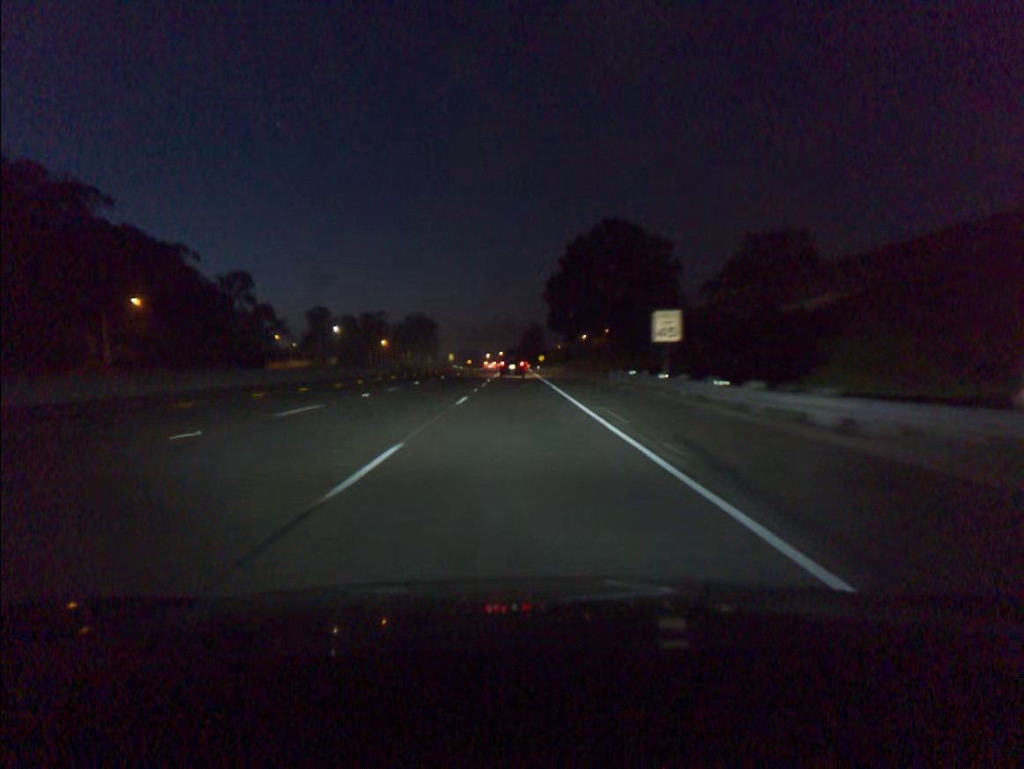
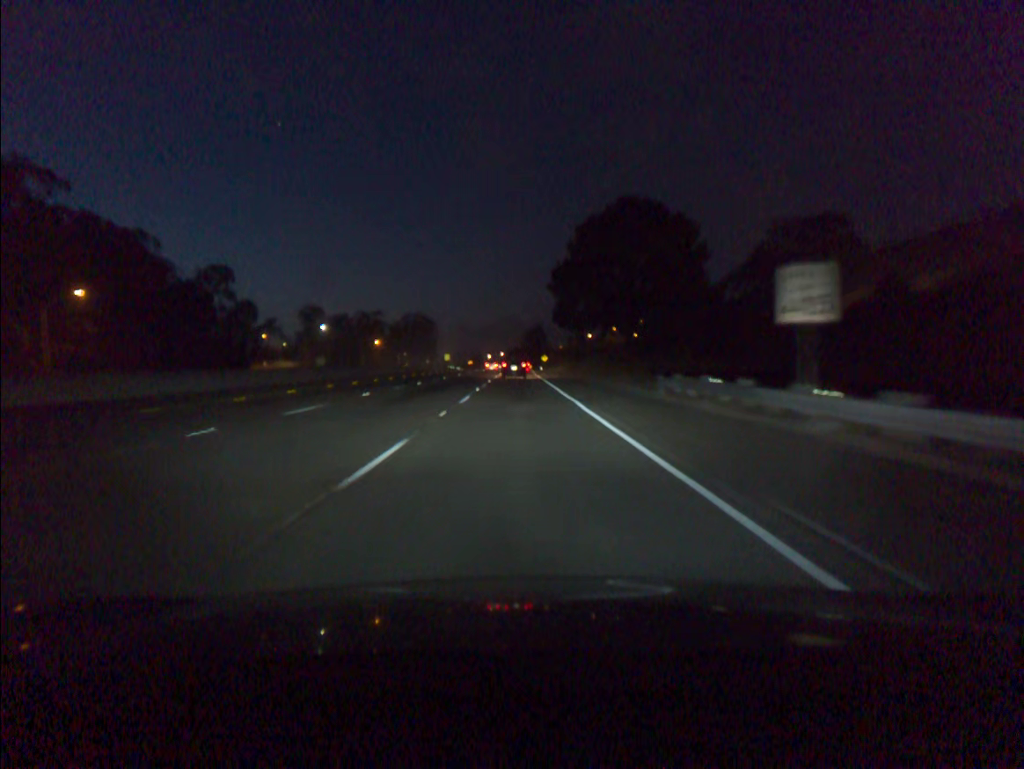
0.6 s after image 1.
(0.0, +14.4) m; 0°
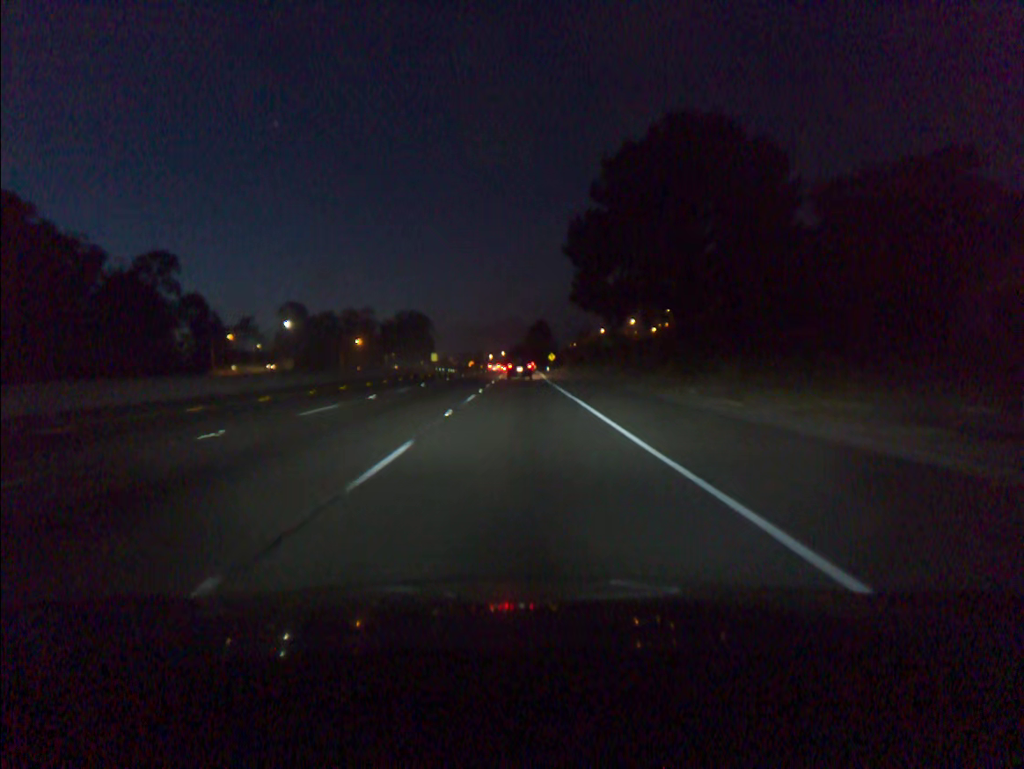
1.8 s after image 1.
(0.0, +28.8) m; 0°
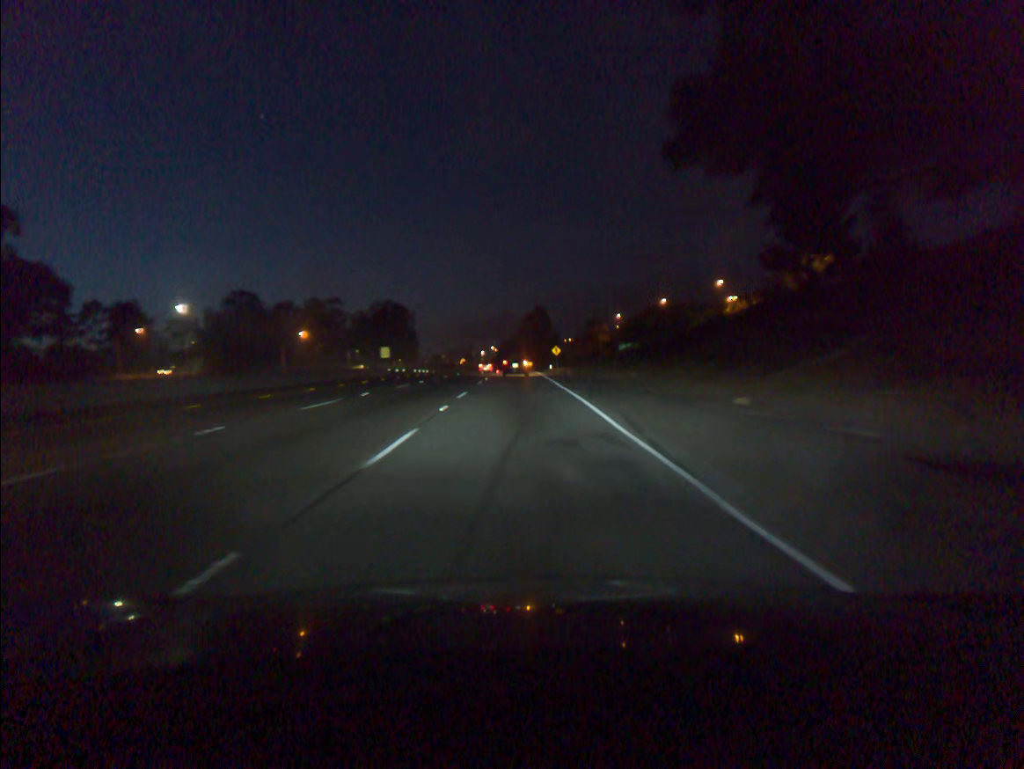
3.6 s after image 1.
(0.0, +43.3) m; 0°
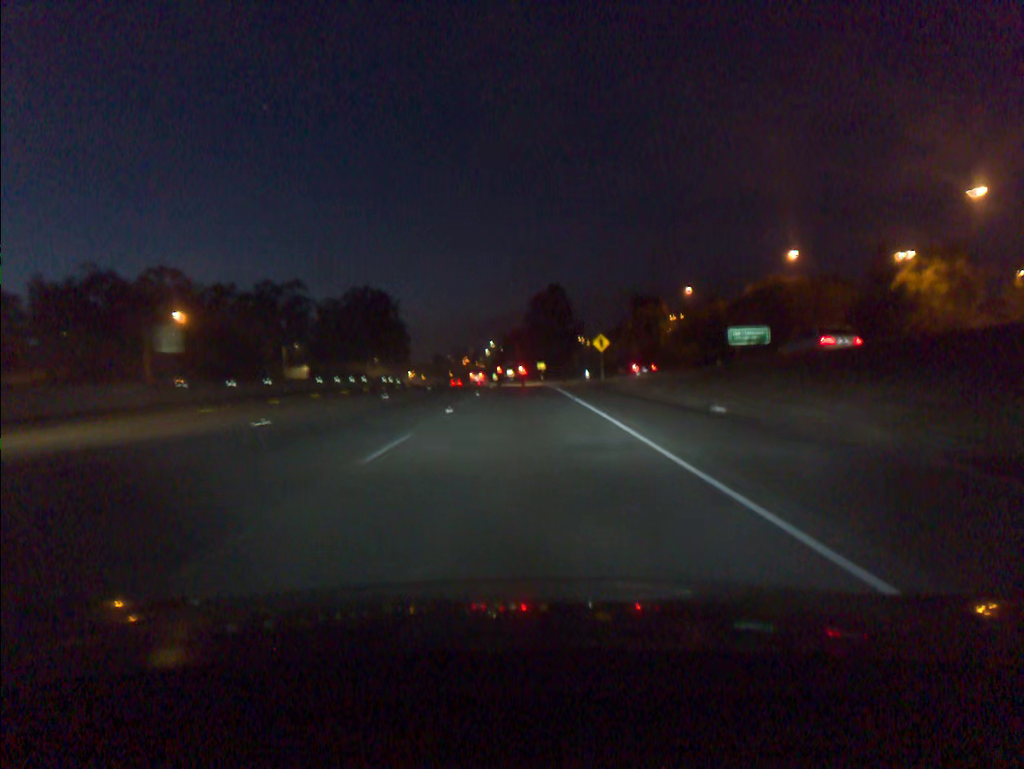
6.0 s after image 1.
(-0.2, +57.5) m; -1°
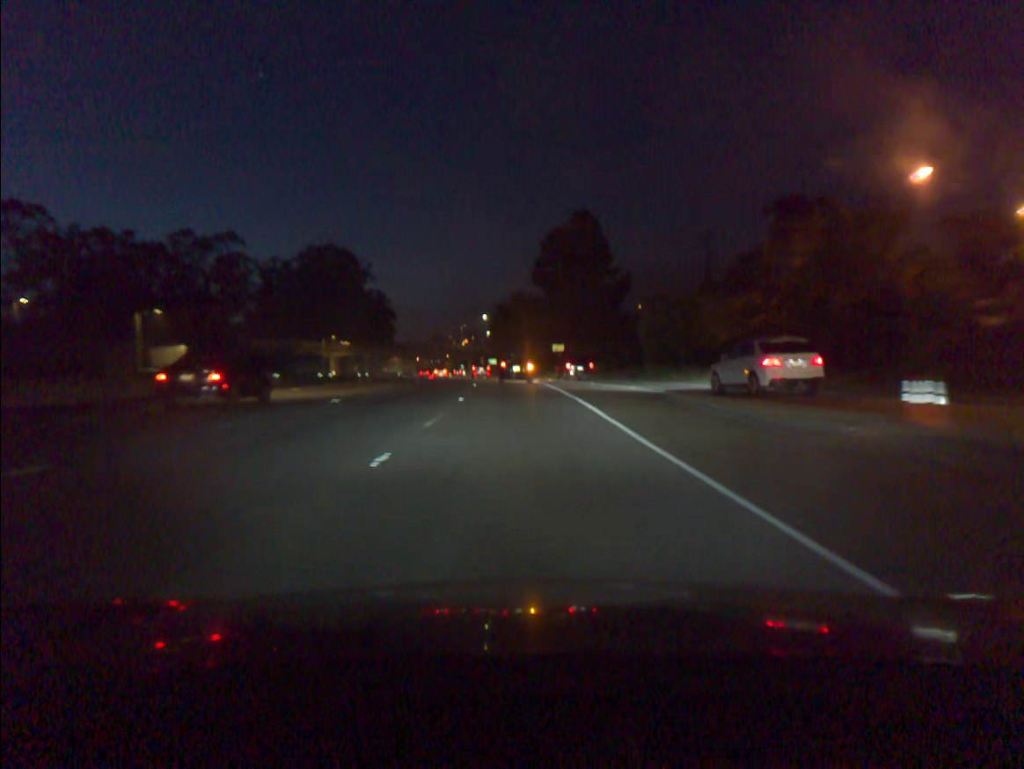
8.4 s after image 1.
(0.0, +54.0) m; 0°
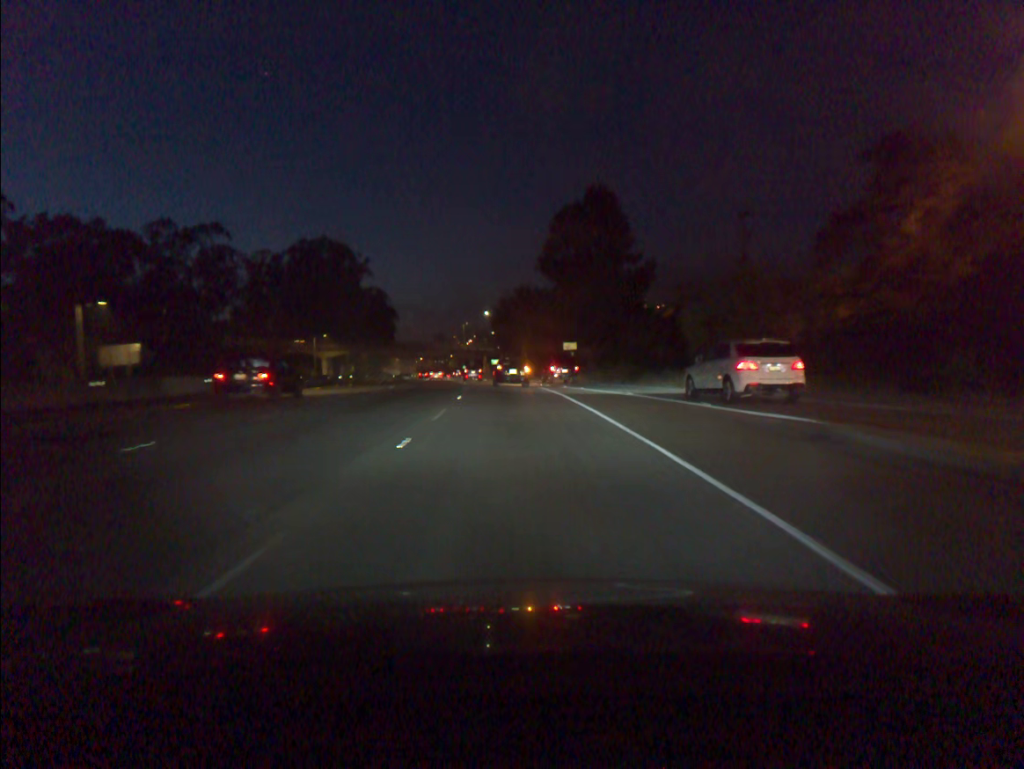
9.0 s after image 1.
(0.0, +12.6) m; 0°
